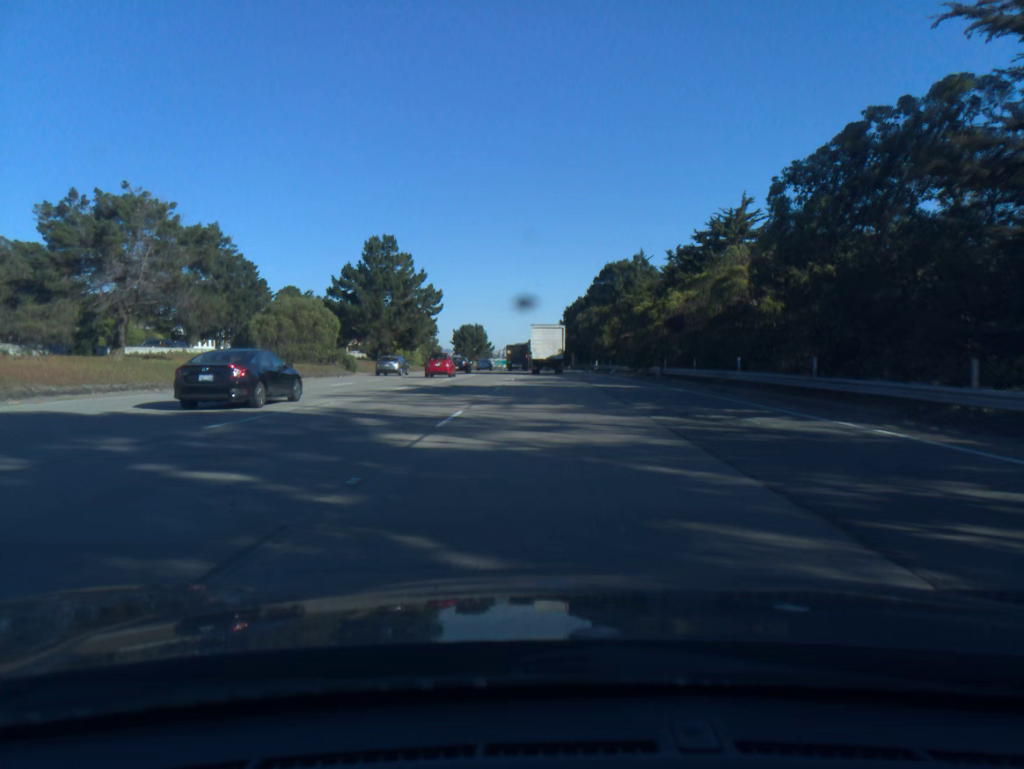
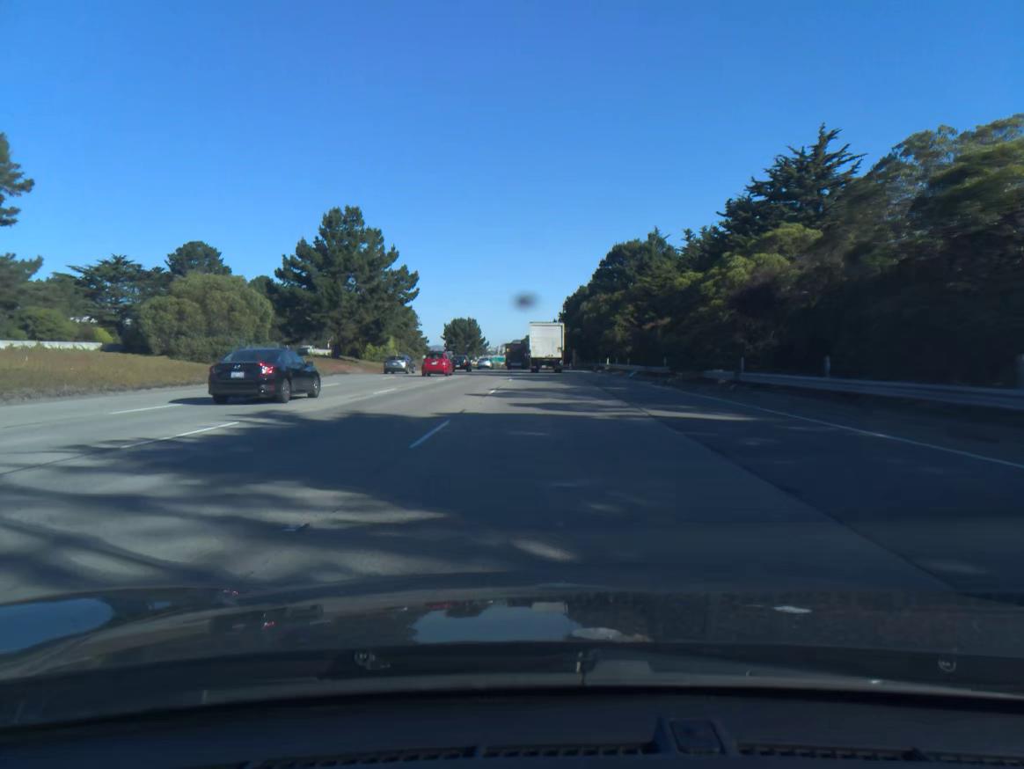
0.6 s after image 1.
(0.0, +17.1) m; 0°
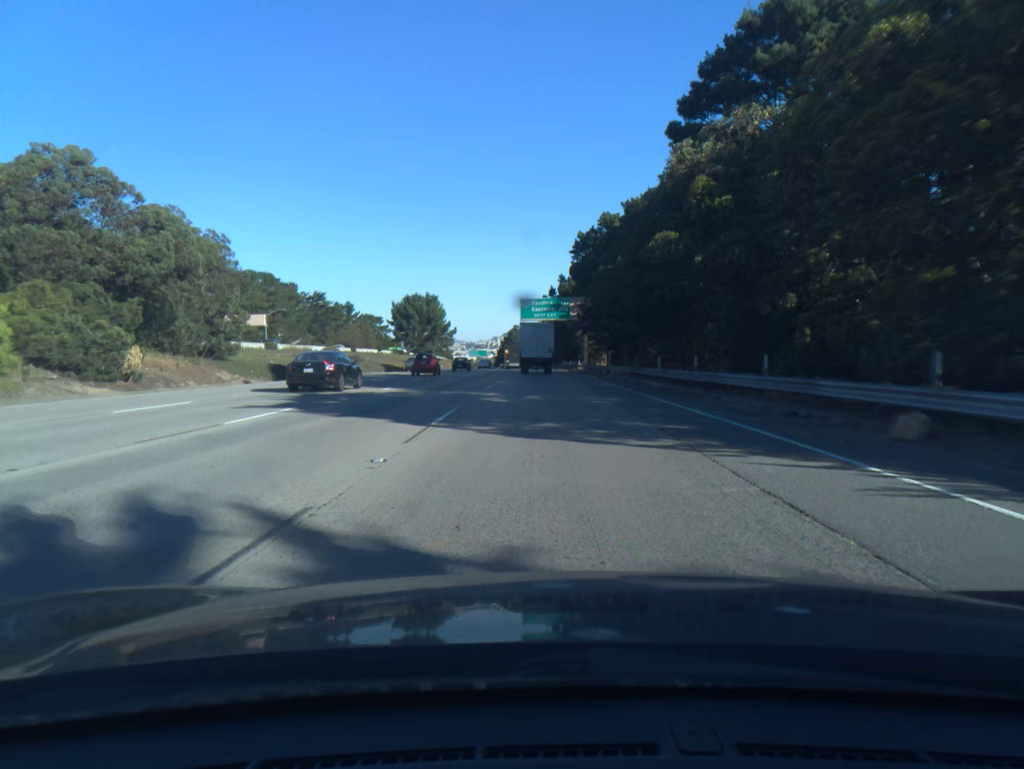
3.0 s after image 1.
(+0.2, +69.4) m; +1°
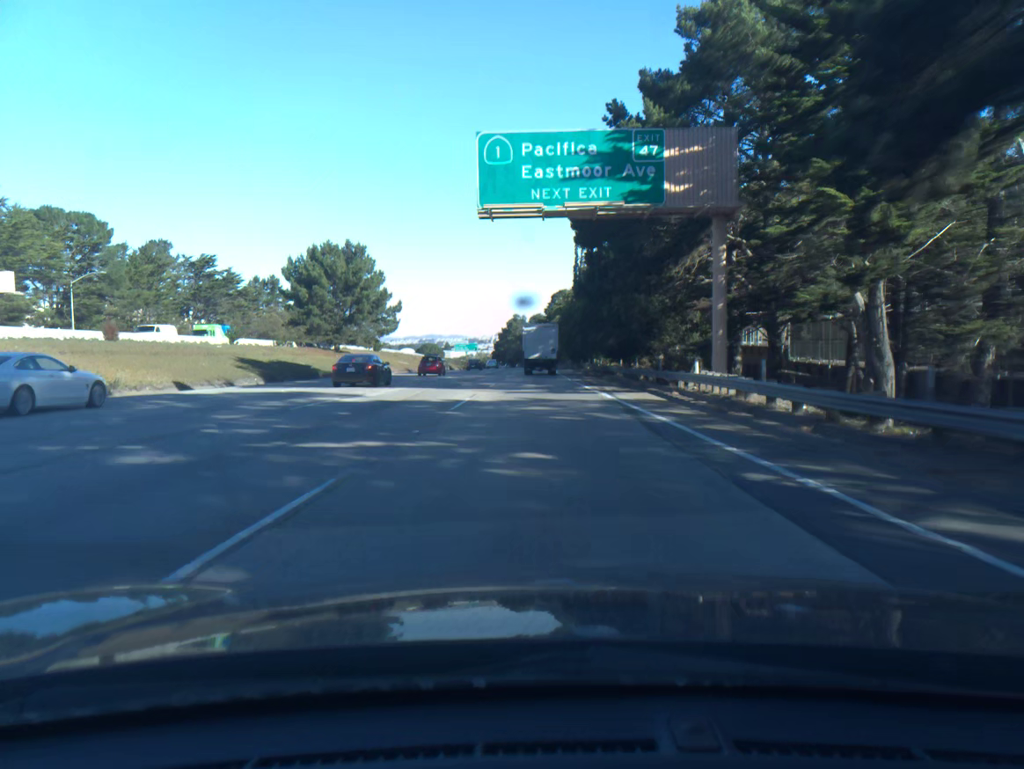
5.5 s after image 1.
(-0.3, +69.2) m; 0°
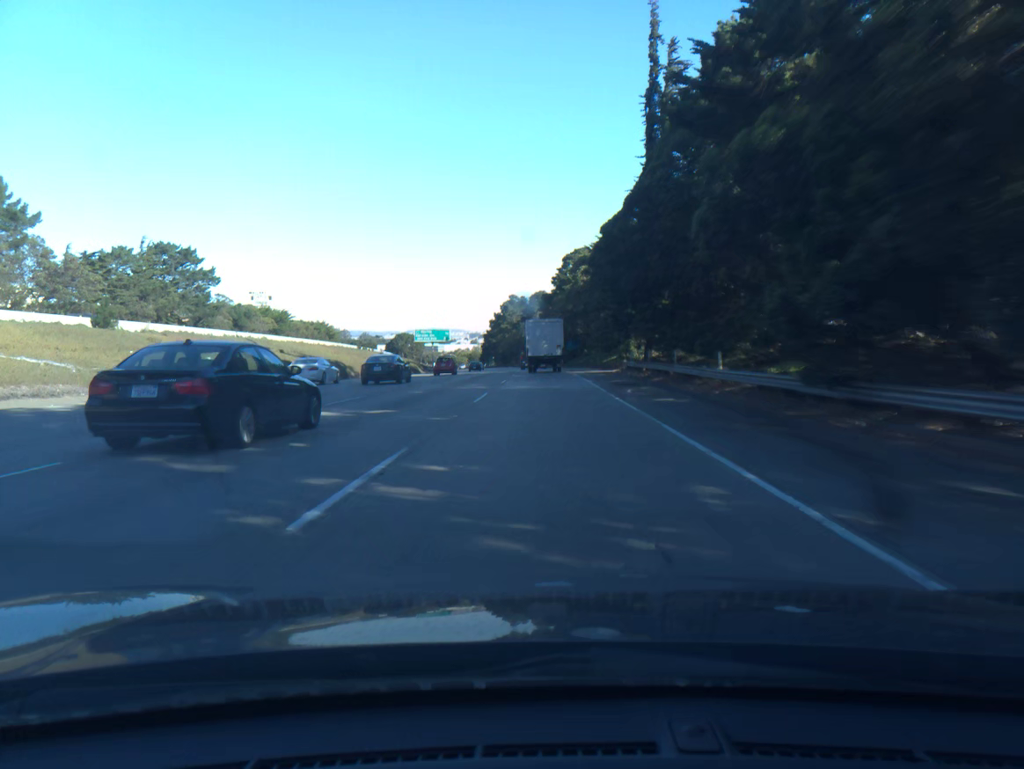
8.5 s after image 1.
(-0.5, +85.7) m; 0°
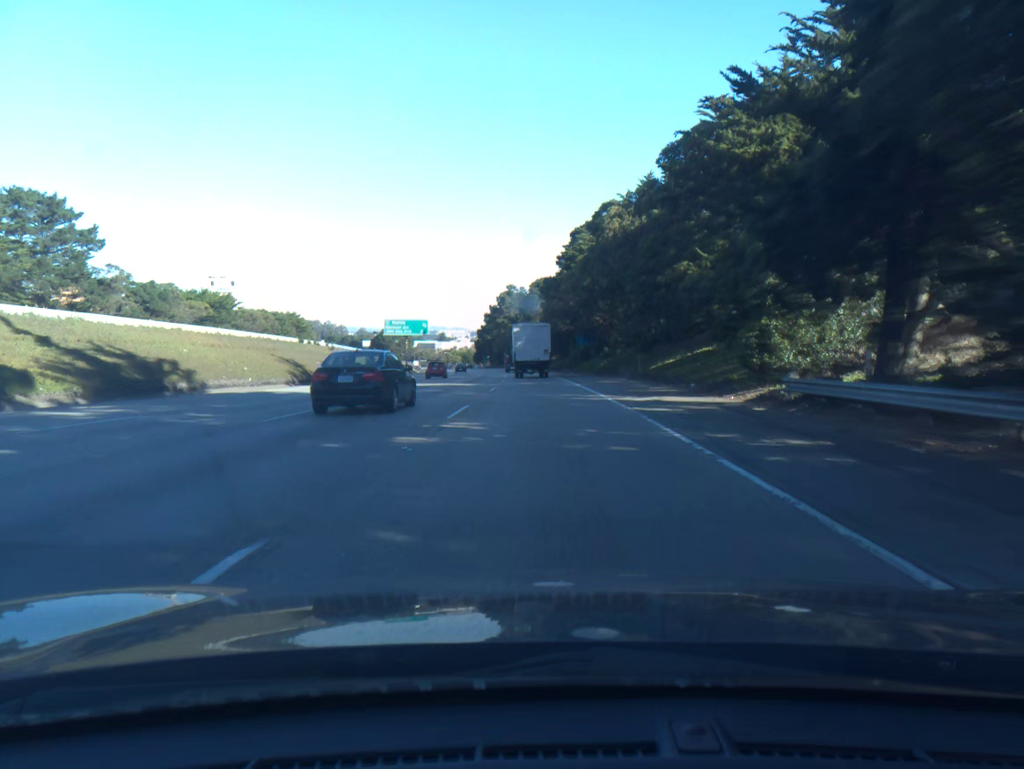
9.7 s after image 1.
(0.0, +33.5) m; 0°
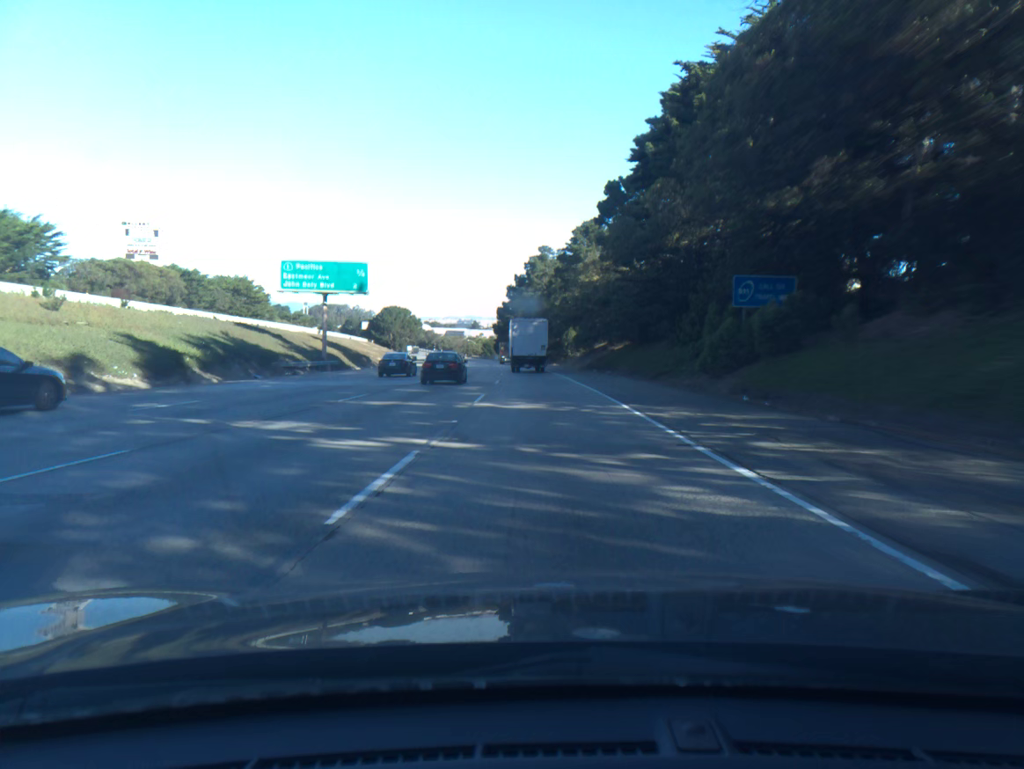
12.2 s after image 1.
(-1.5, +68.1) m; -3°
